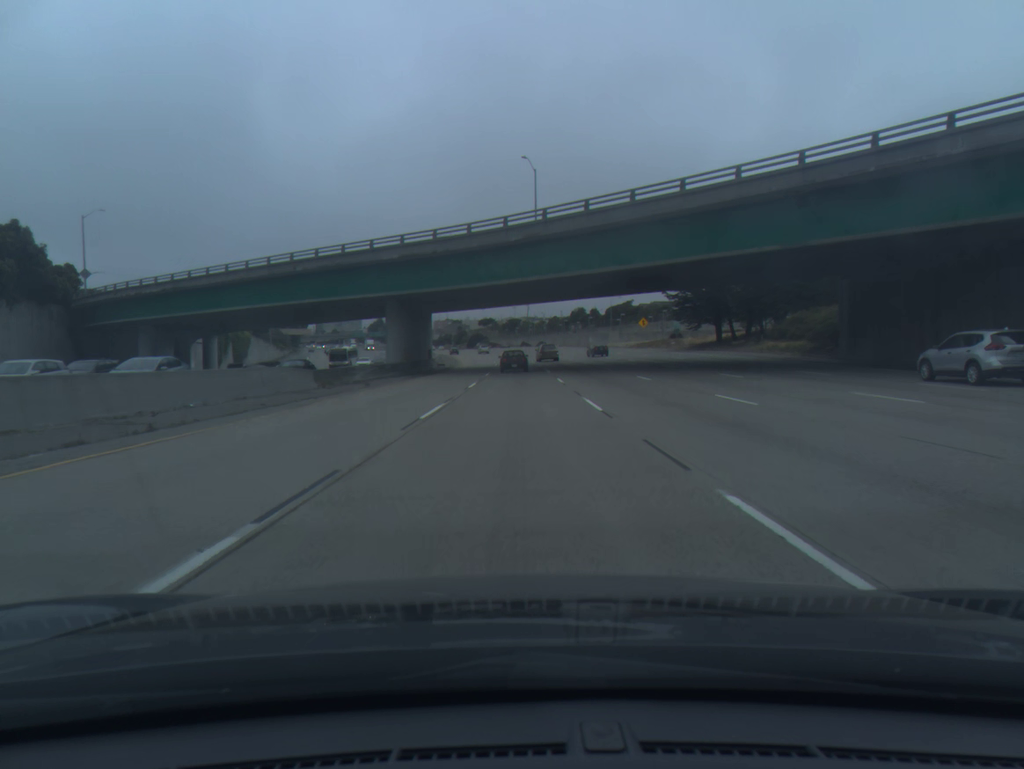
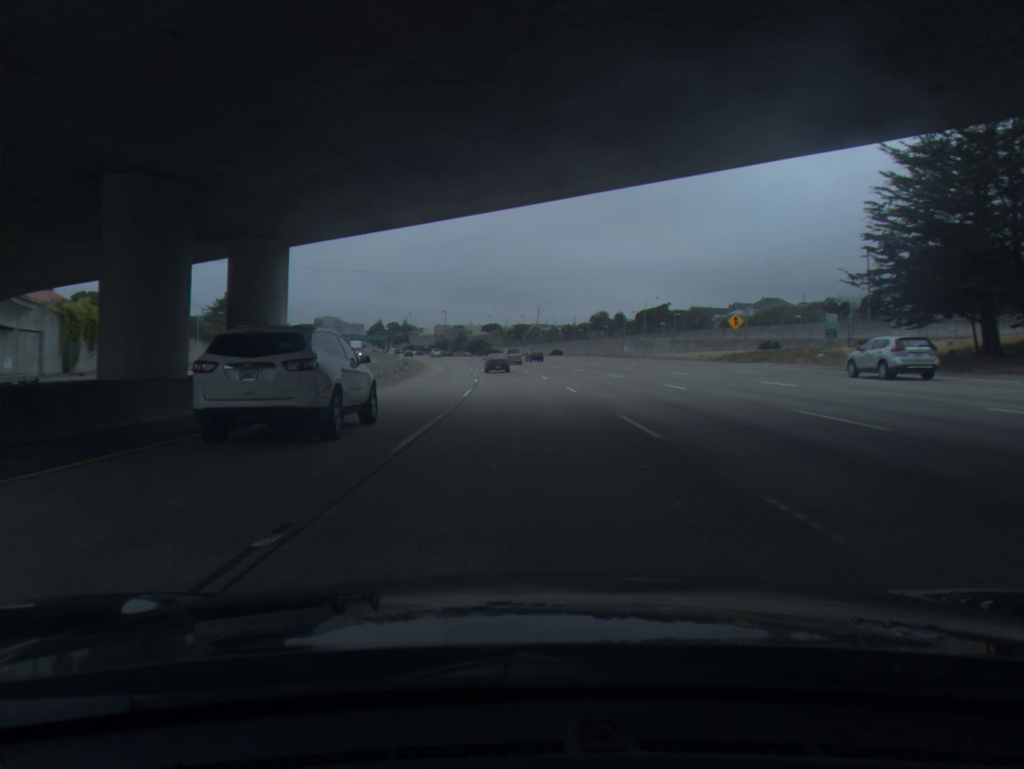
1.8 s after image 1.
(-0.3, +48.5) m; -1°
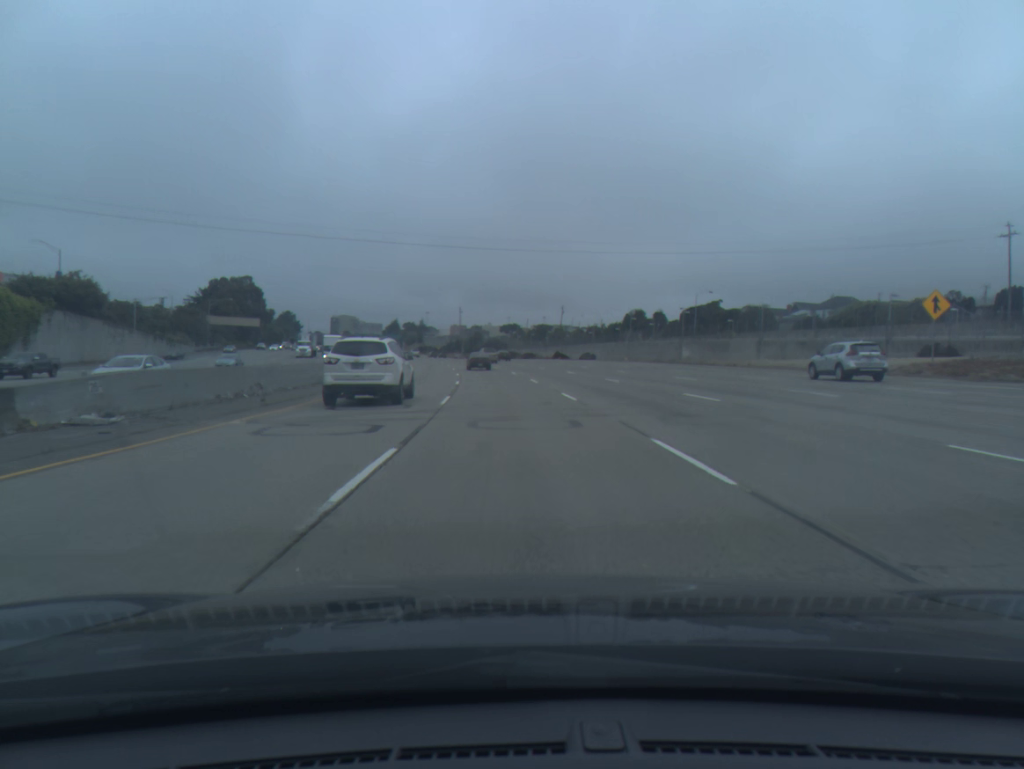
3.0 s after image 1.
(-0.3, +32.8) m; -1°
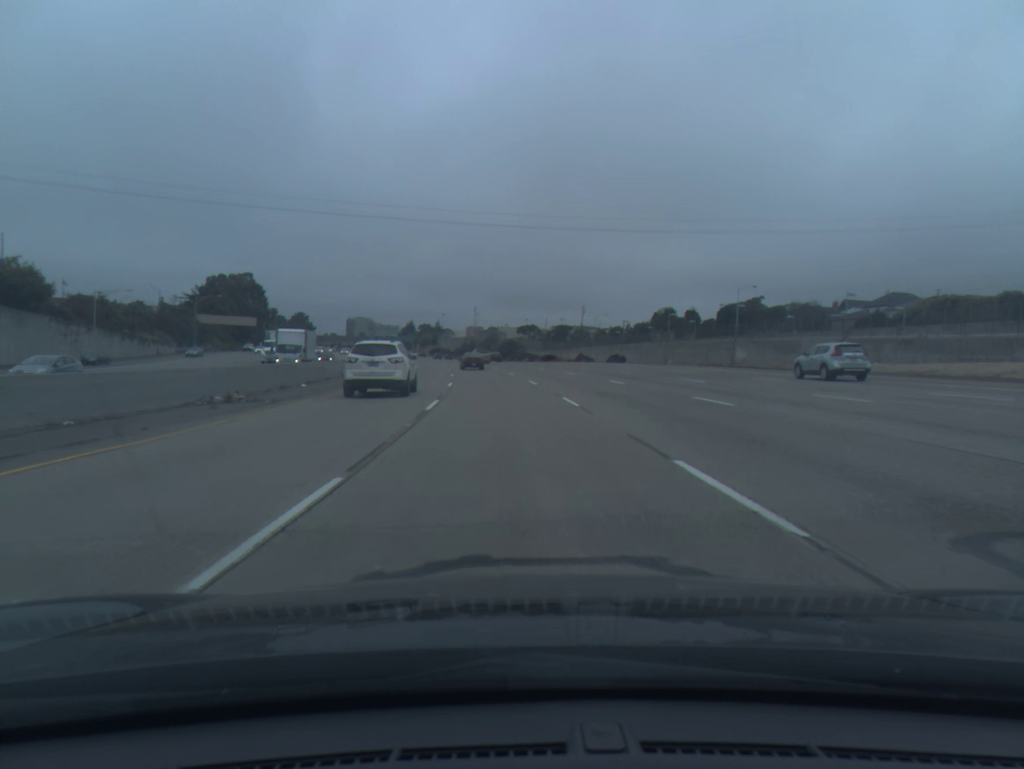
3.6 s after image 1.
(-0.2, +16.5) m; -1°
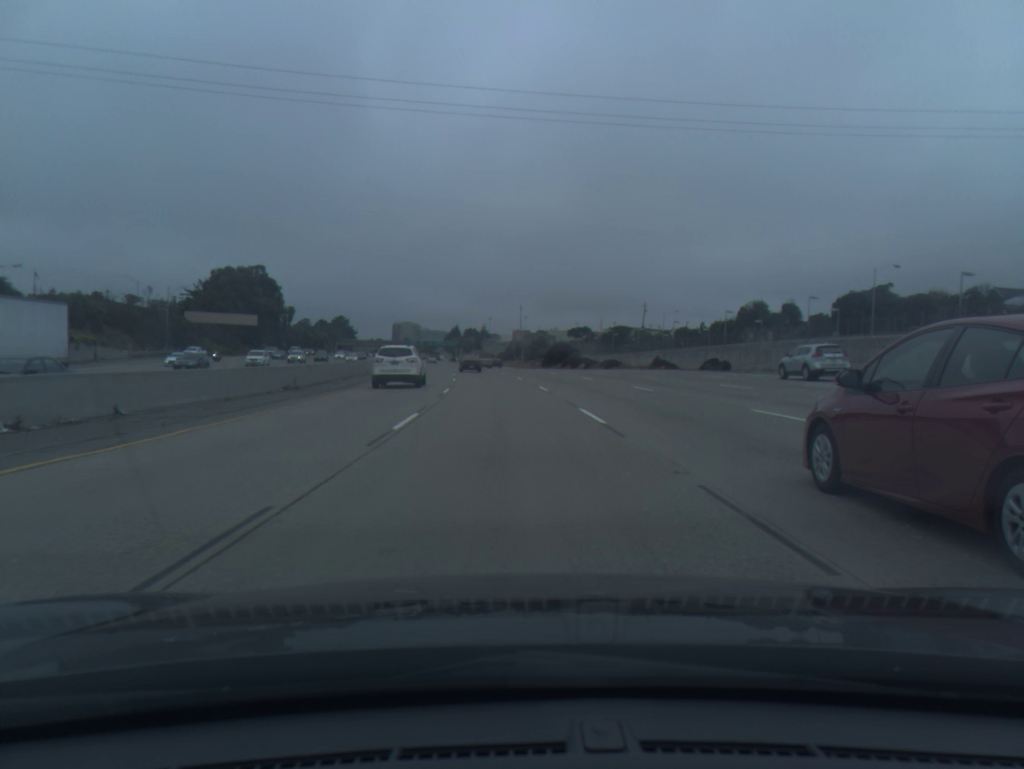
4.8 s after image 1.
(-0.9, +33.5) m; -3°
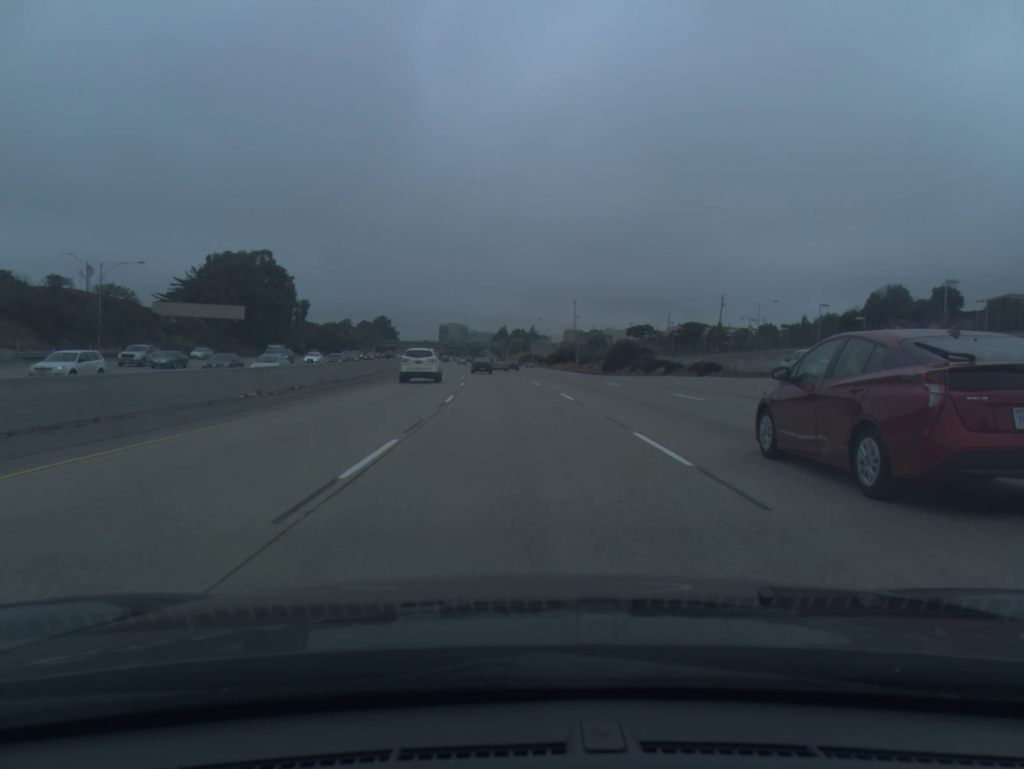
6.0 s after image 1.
(-1.1, +33.9) m; -4°
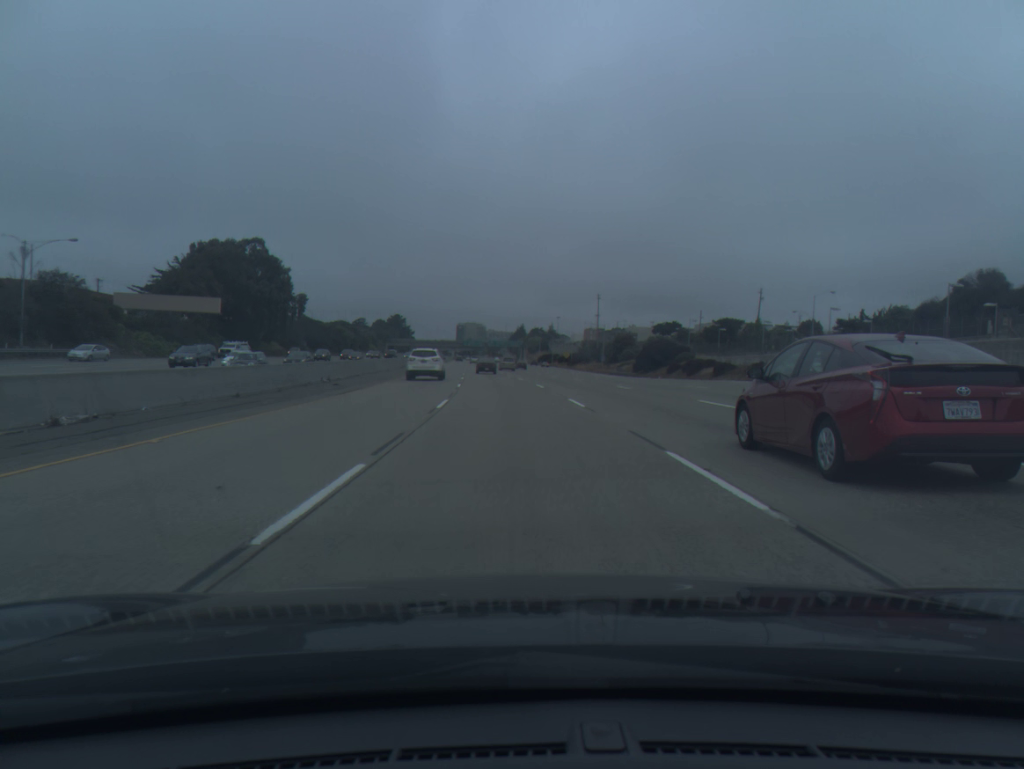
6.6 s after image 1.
(-0.2, +17.1) m; -1°
